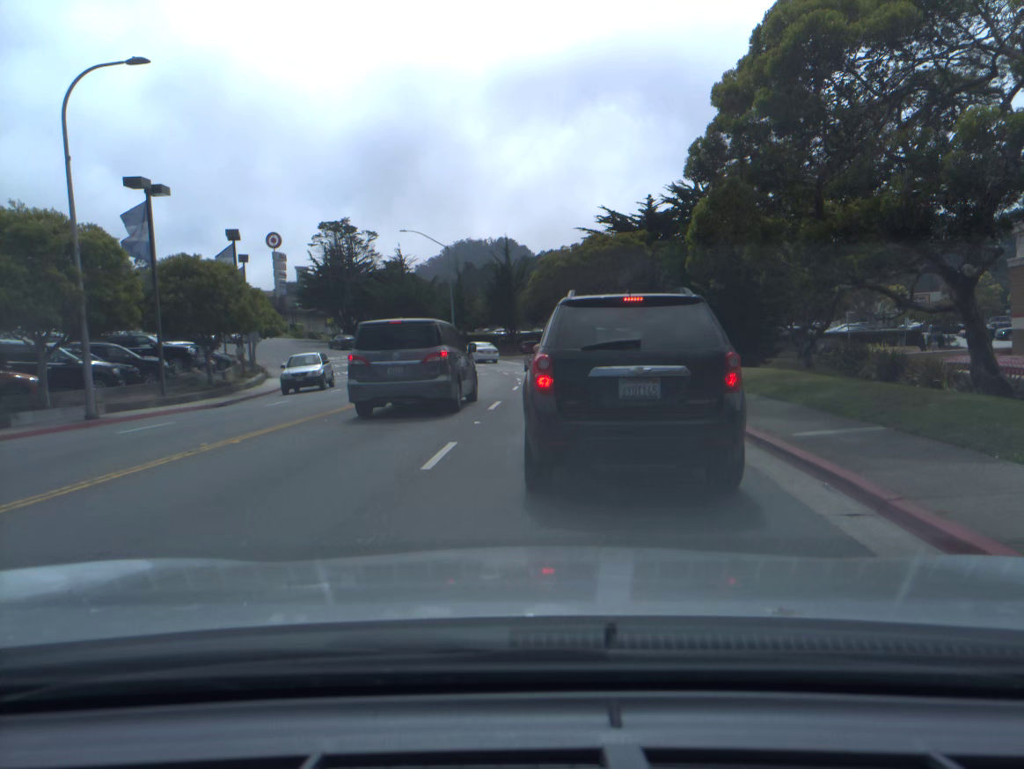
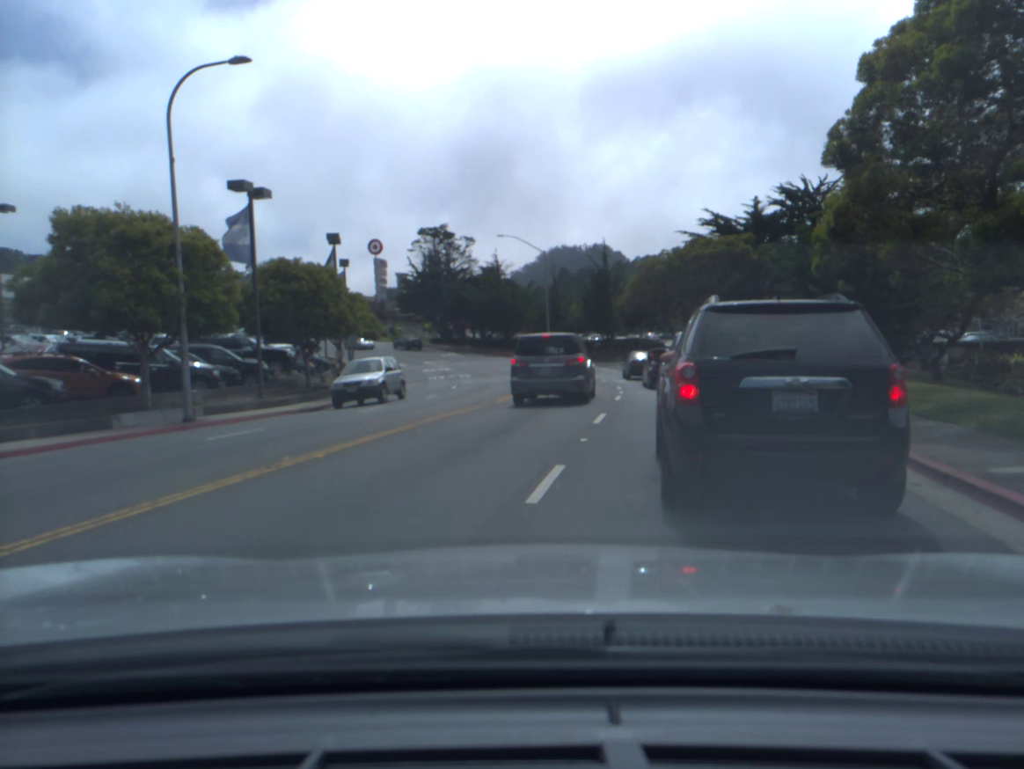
(-0.1, +1.5) m; -8°
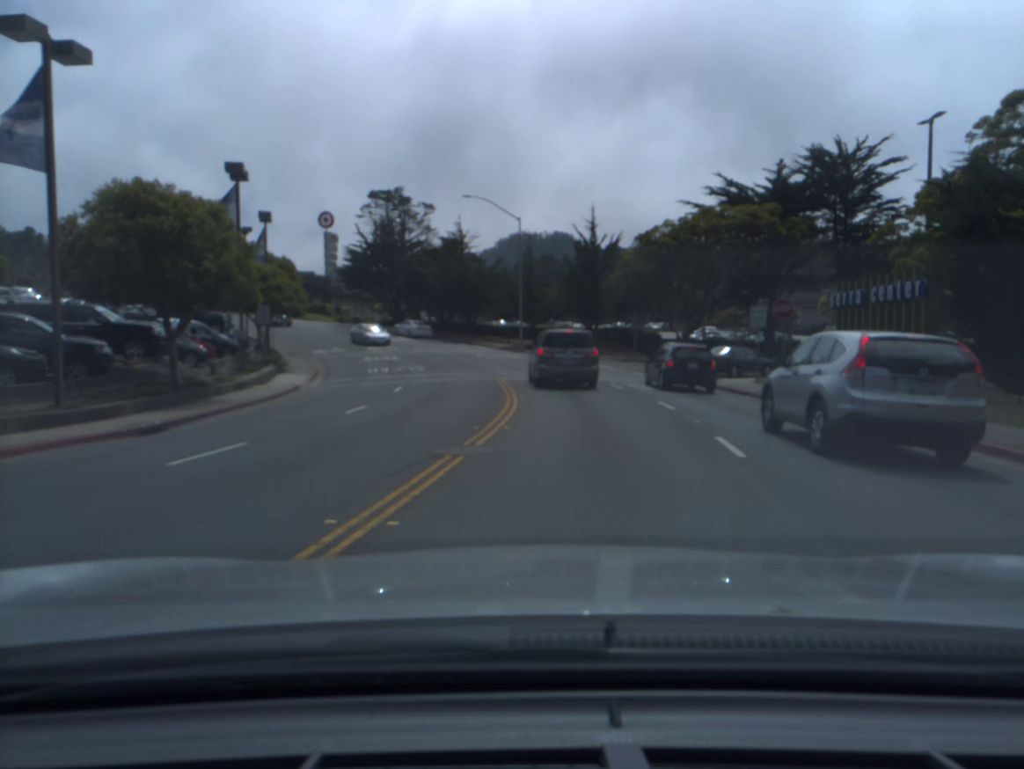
(+0.5, +11.5) m; +11°
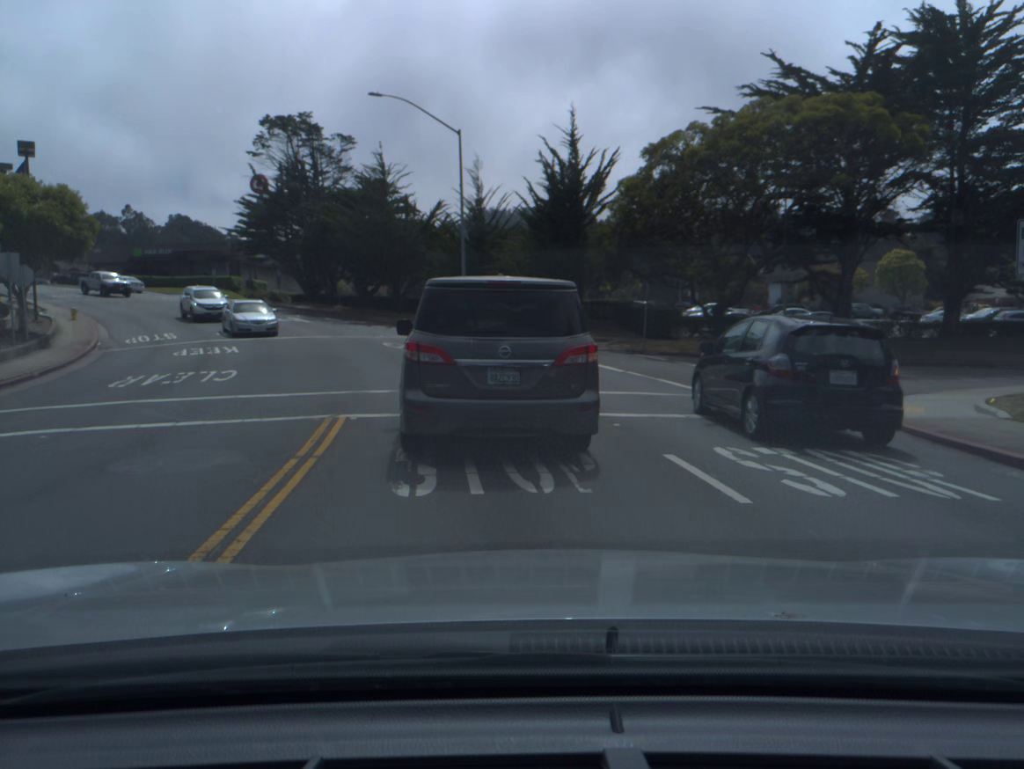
(+0.7, +18.6) m; 0°
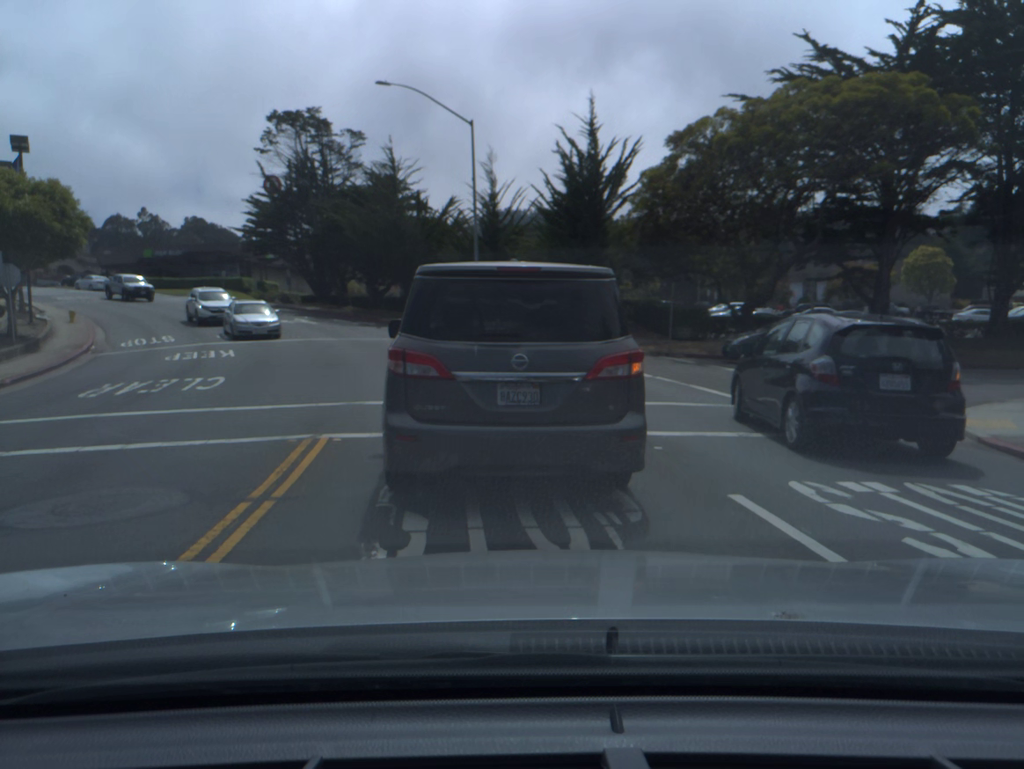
(0.0, +2.0) m; -1°
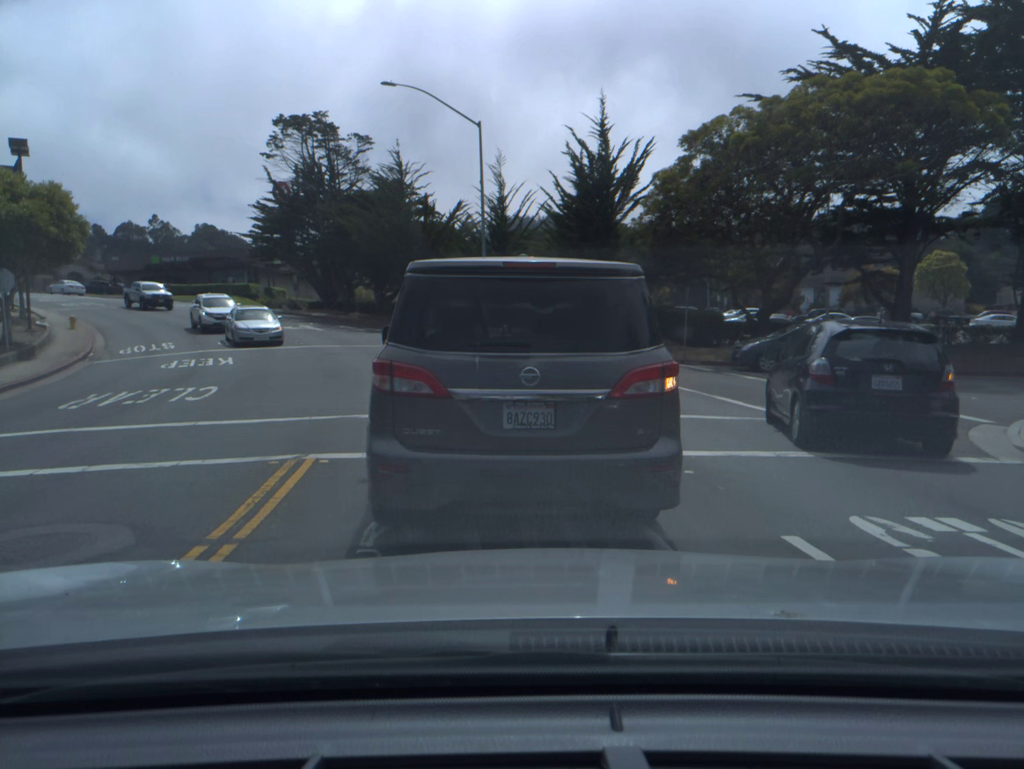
(0.0, +1.1) m; -1°
